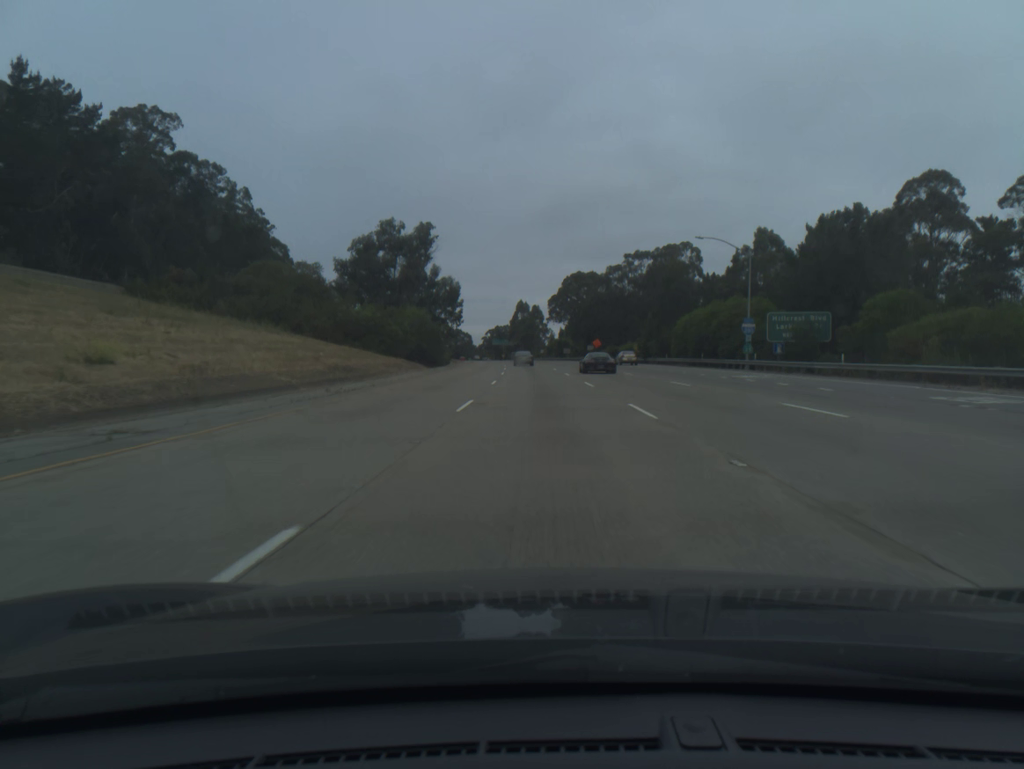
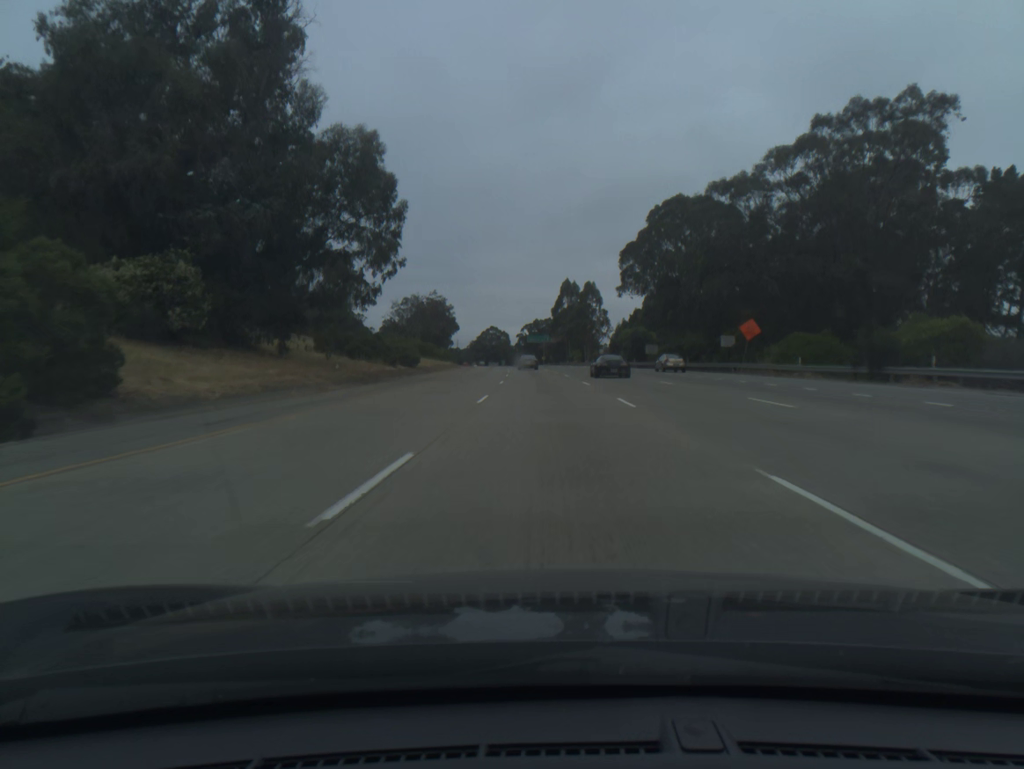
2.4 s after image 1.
(-2.5, +83.9) m; -3°
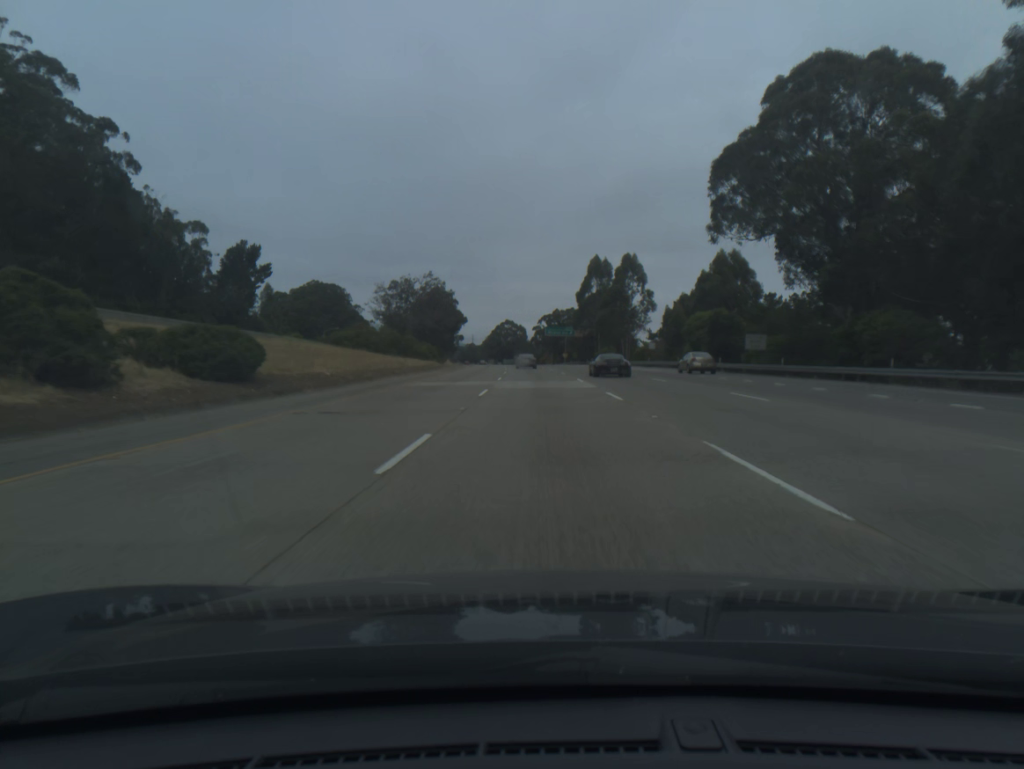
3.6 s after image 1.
(-0.5, +41.9) m; -1°
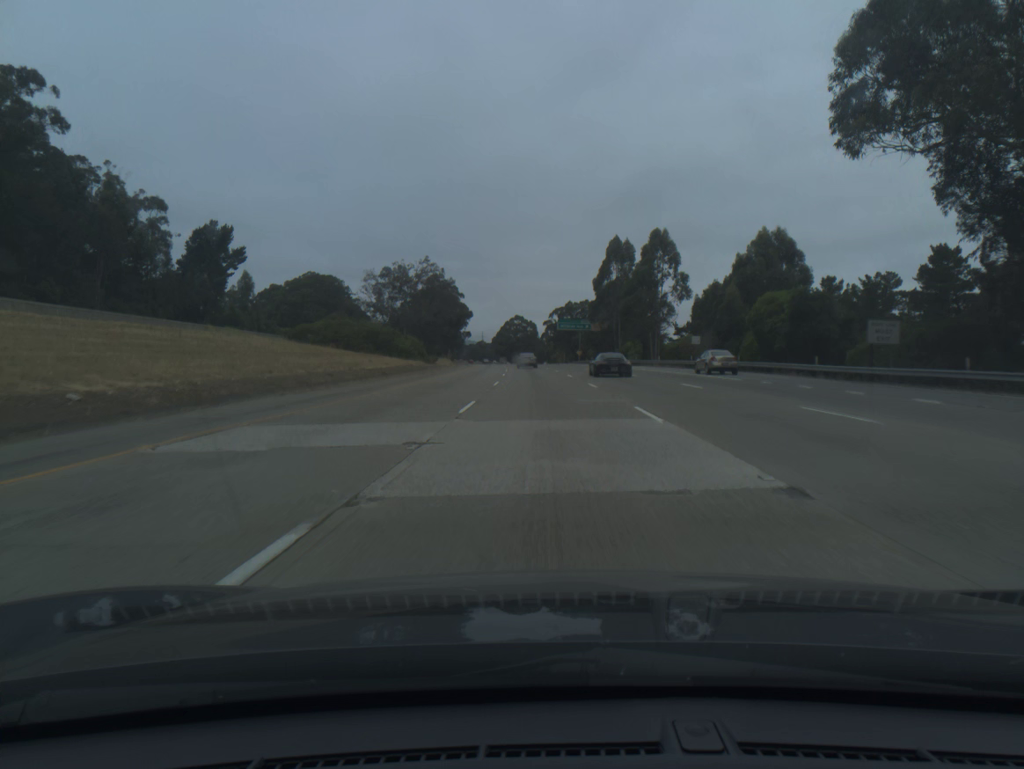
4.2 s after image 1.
(-0.2, +20.9) m; -1°
